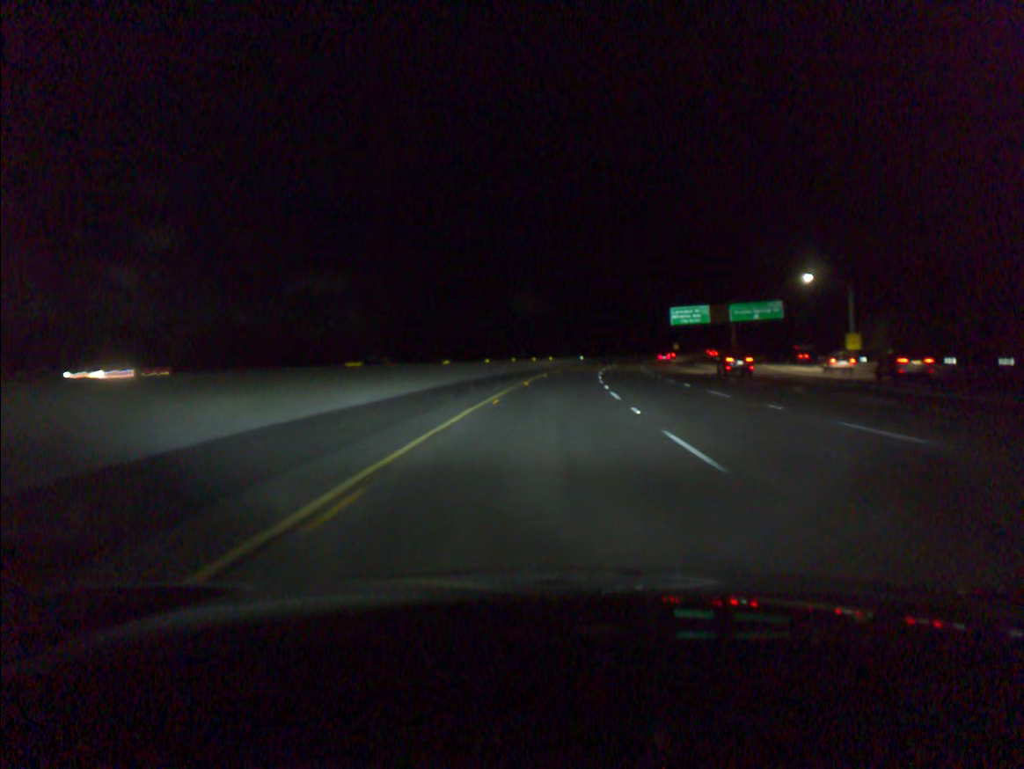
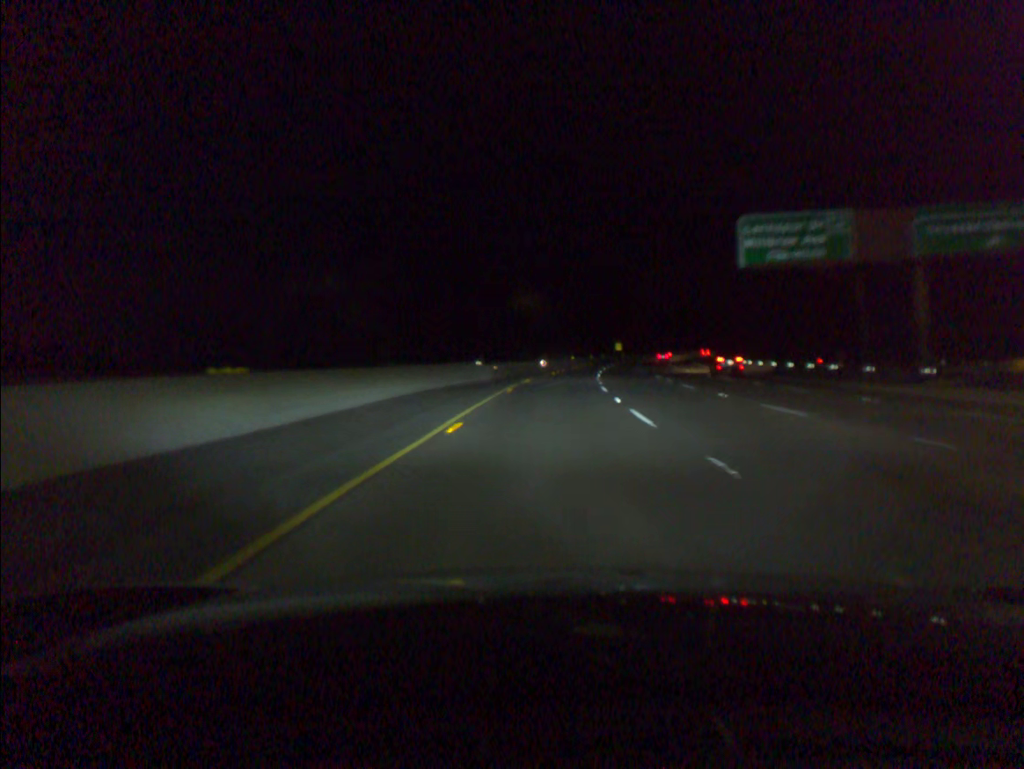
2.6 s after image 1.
(+4.5, +79.9) m; +7°
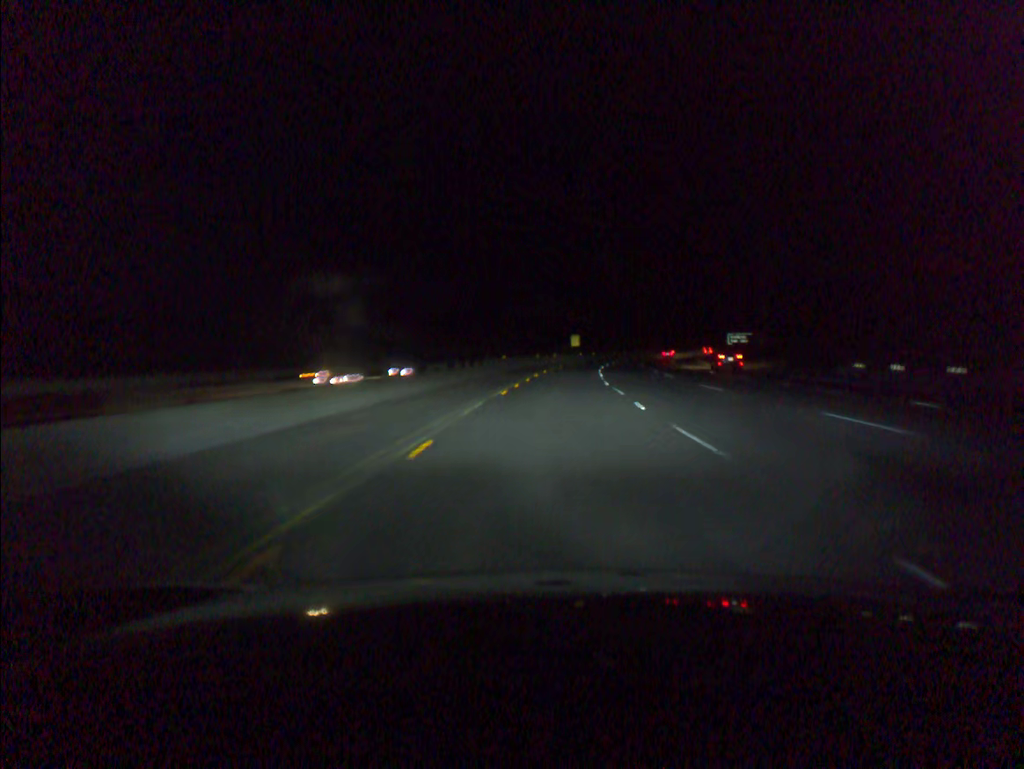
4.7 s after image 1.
(+2.6, +62.2) m; +5°
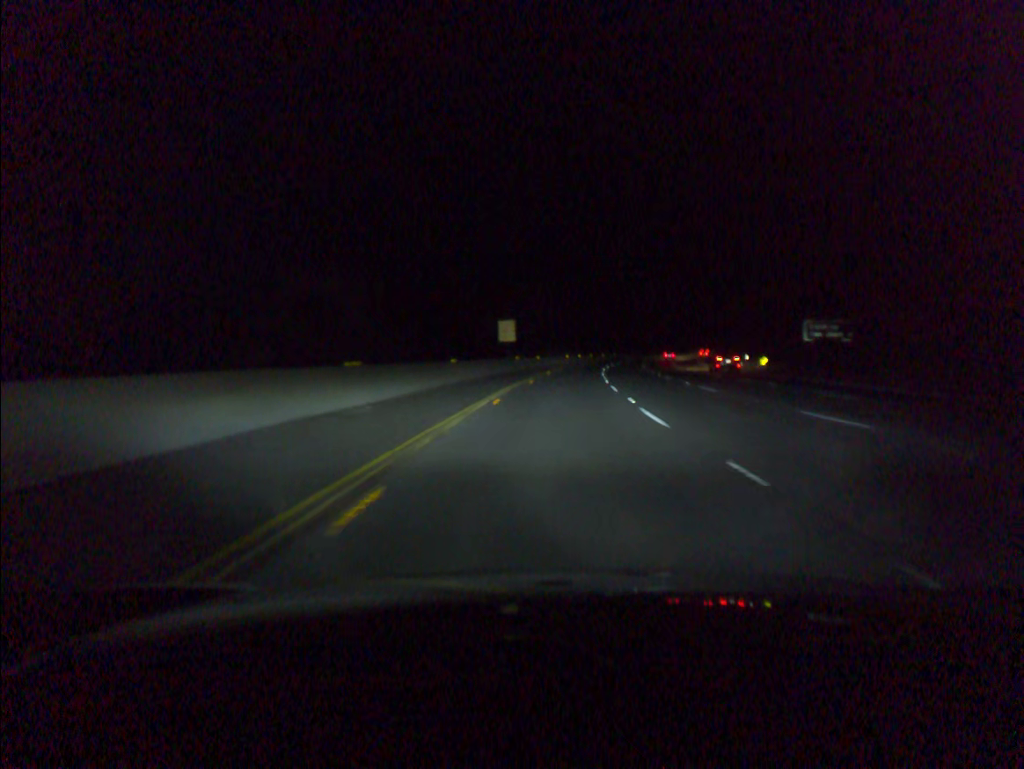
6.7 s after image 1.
(+2.5, +60.8) m; +5°
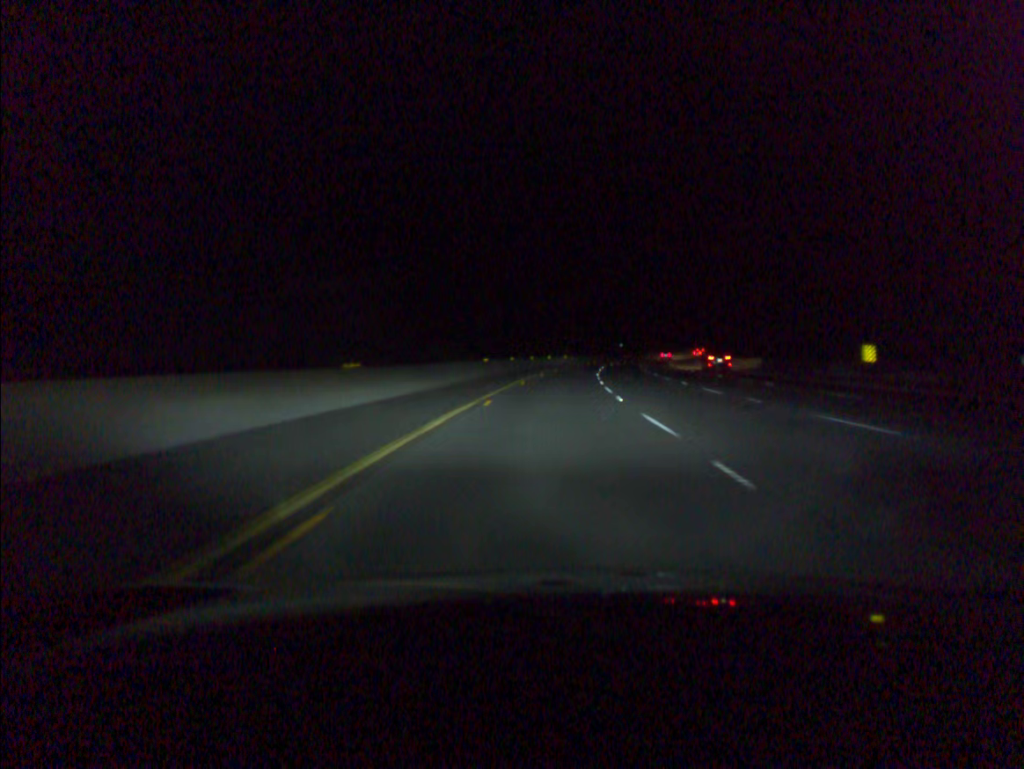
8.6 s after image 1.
(+2.8, +59.3) m; +5°
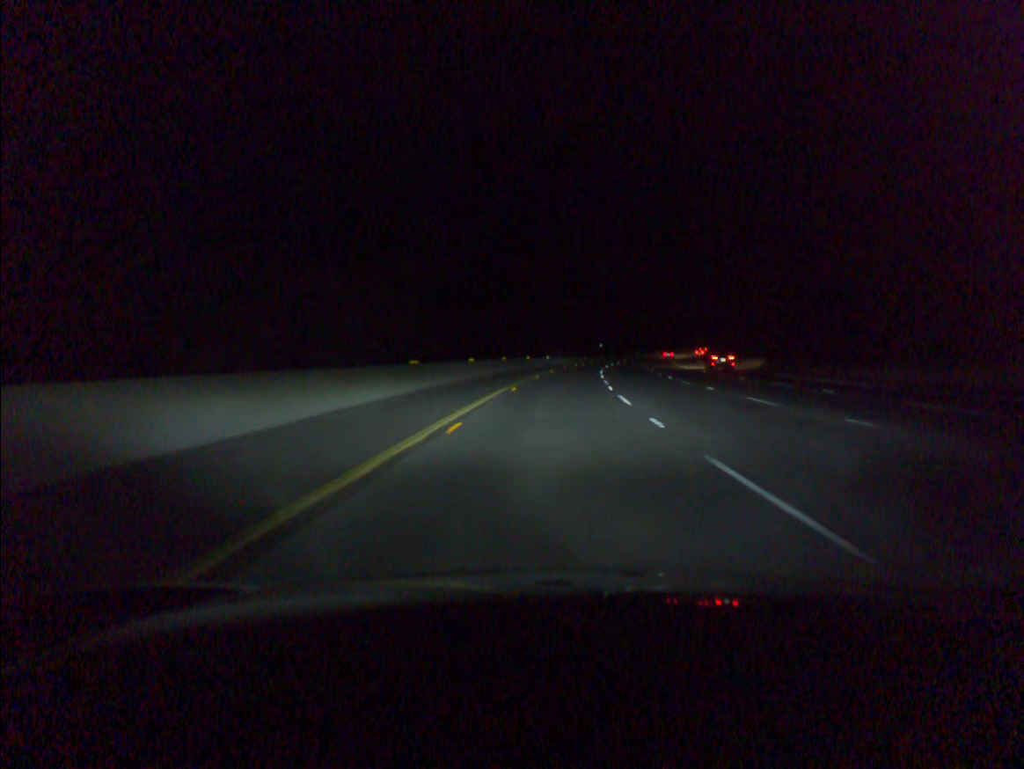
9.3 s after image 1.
(+0.3, +21.3) m; +1°
